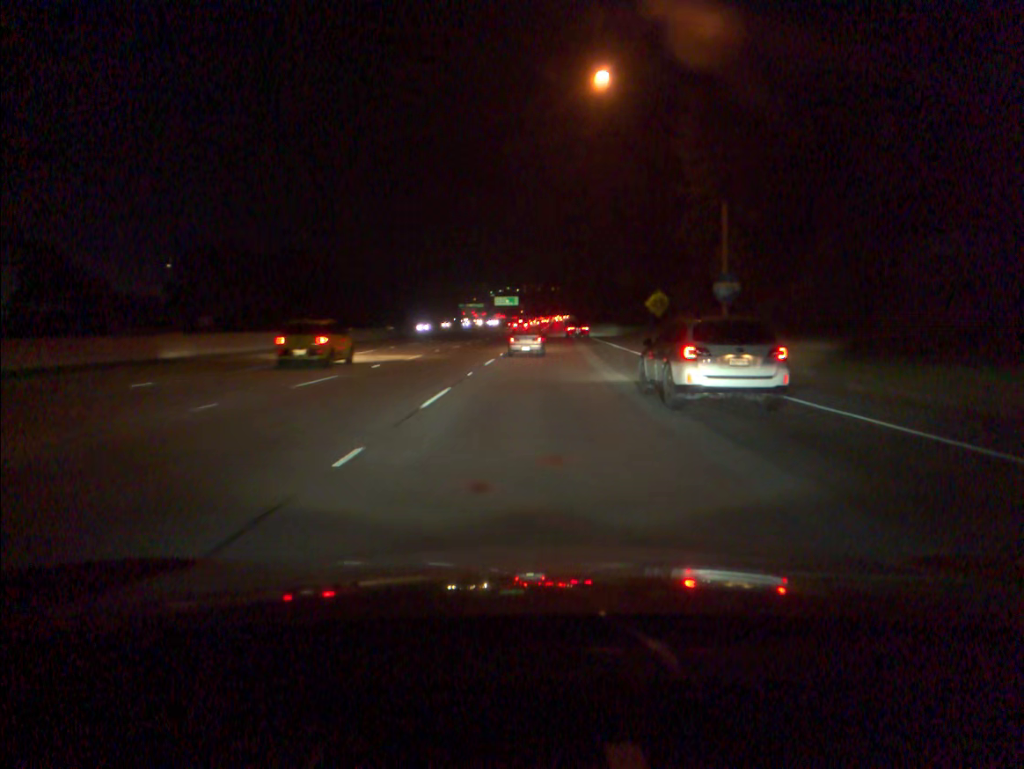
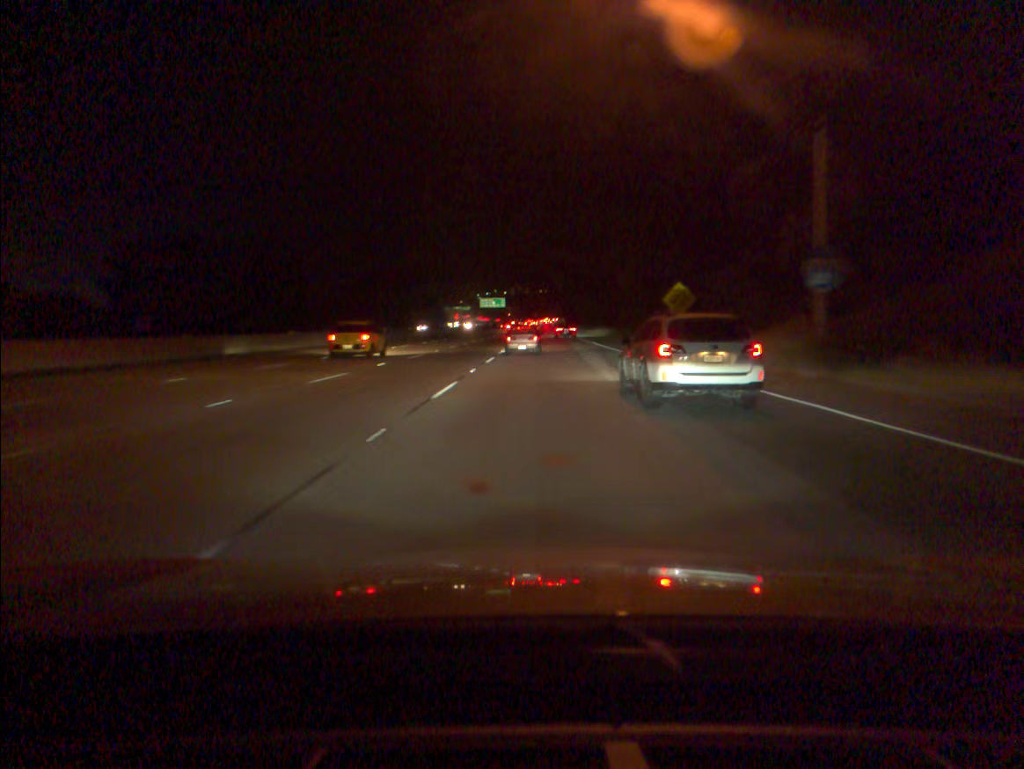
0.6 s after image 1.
(+0.1, +13.0) m; +1°
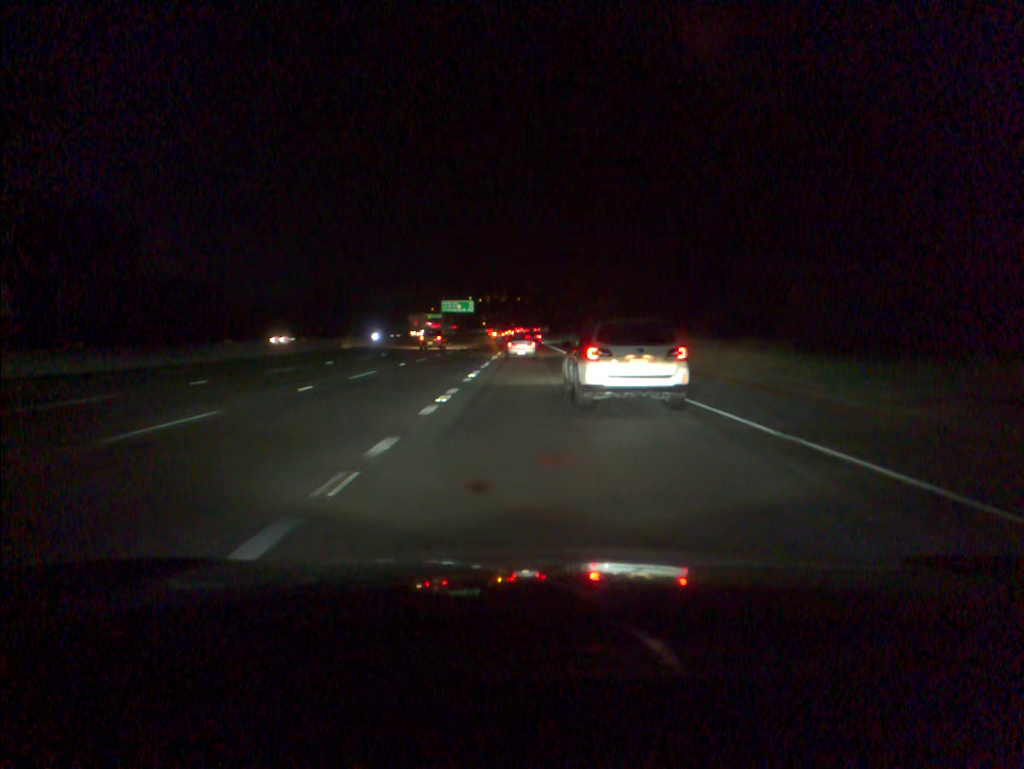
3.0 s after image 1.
(+0.9, +52.0) m; +2°
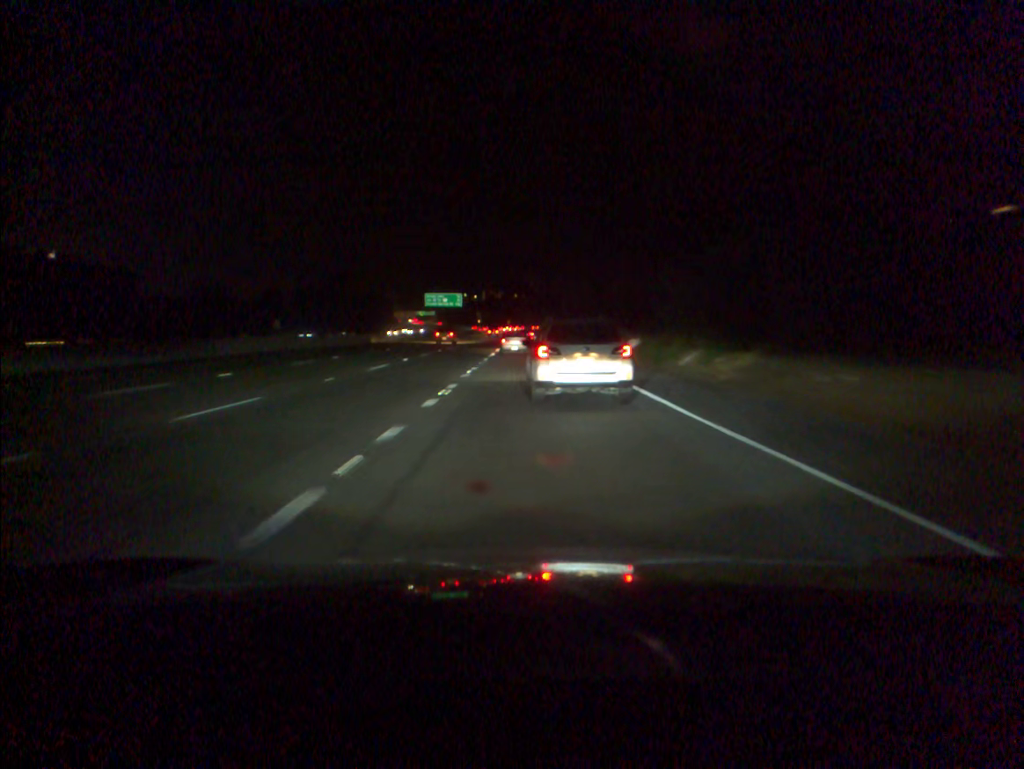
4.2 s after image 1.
(+0.1, +25.8) m; 0°
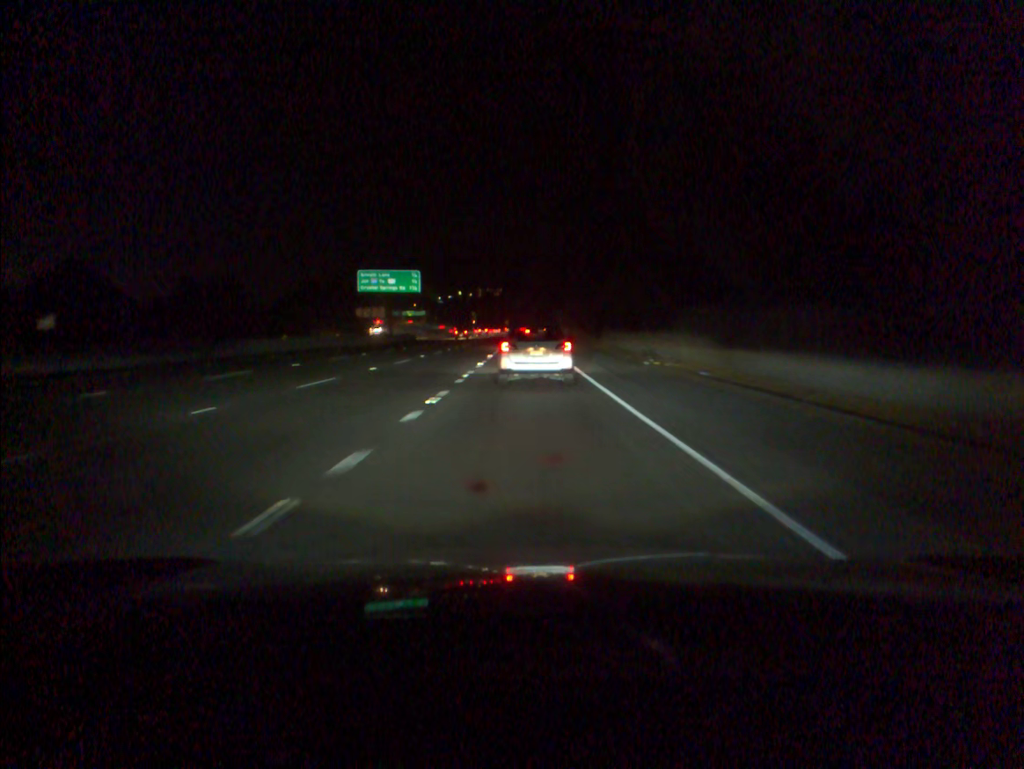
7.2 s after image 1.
(0.0, +64.9) m; 0°
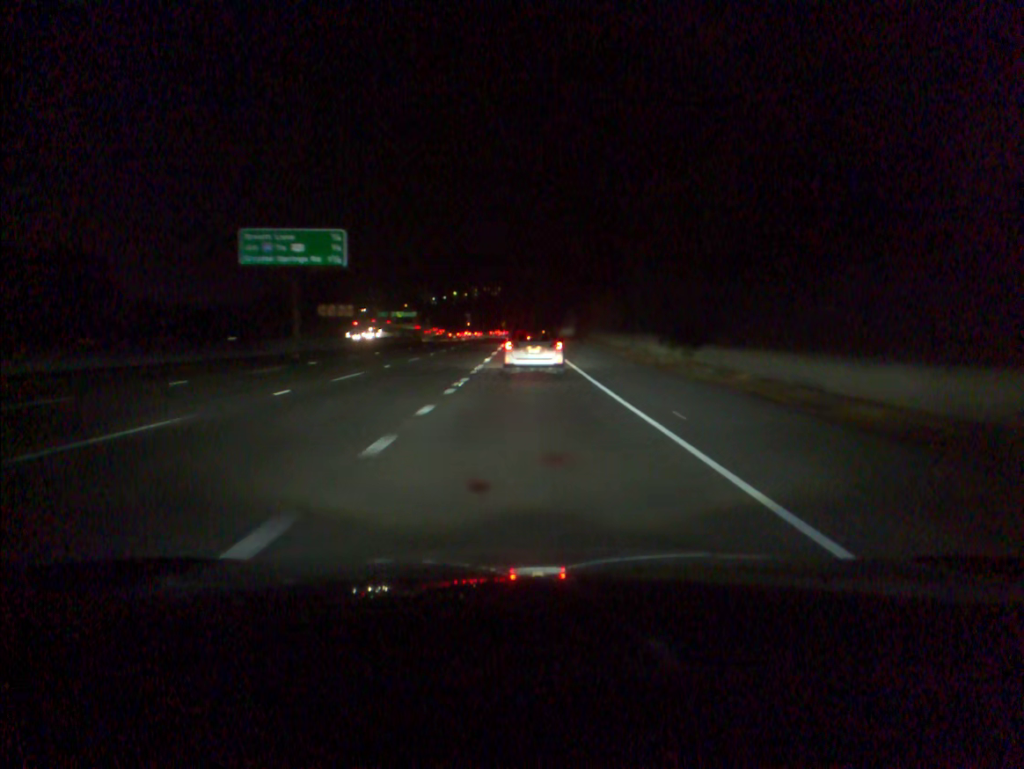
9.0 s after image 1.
(-0.1, +39.2) m; 0°
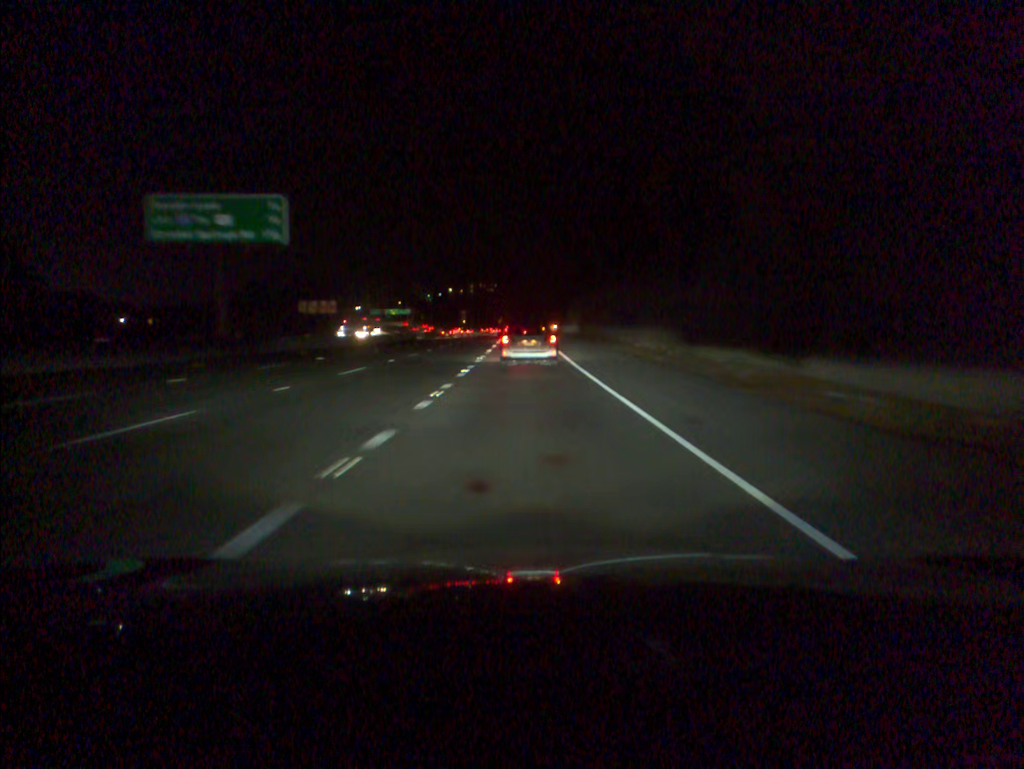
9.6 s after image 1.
(0.0, +13.1) m; 0°
